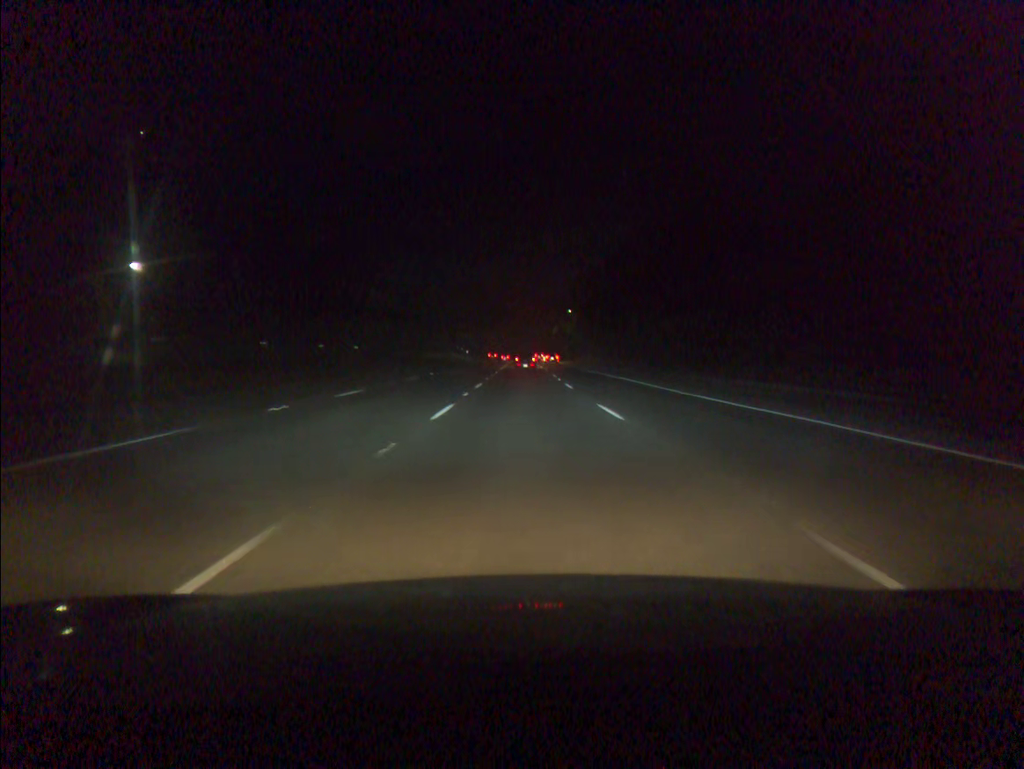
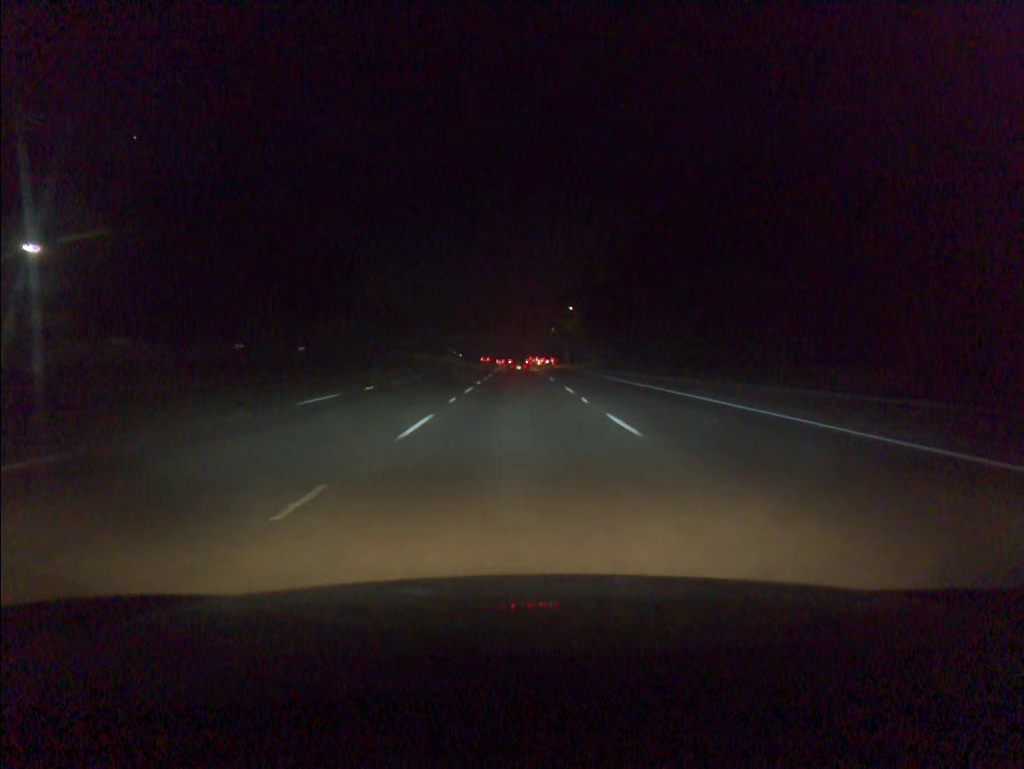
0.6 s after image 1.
(0.0, +17.9) m; 0°
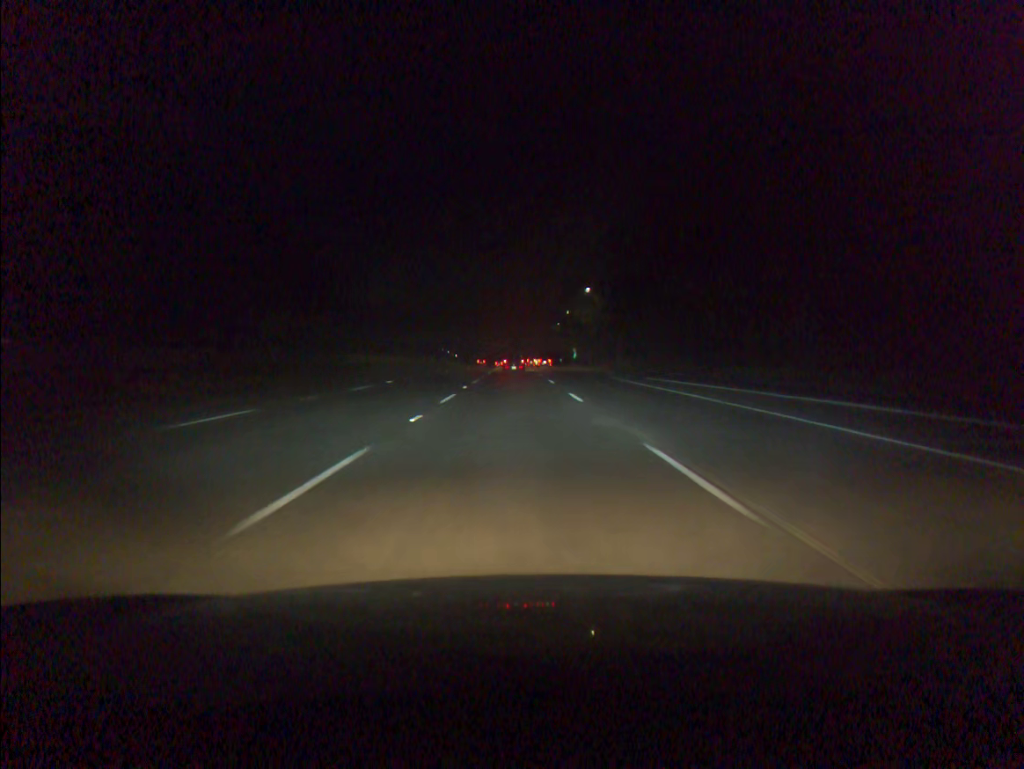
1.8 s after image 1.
(+0.1, +35.5) m; 0°
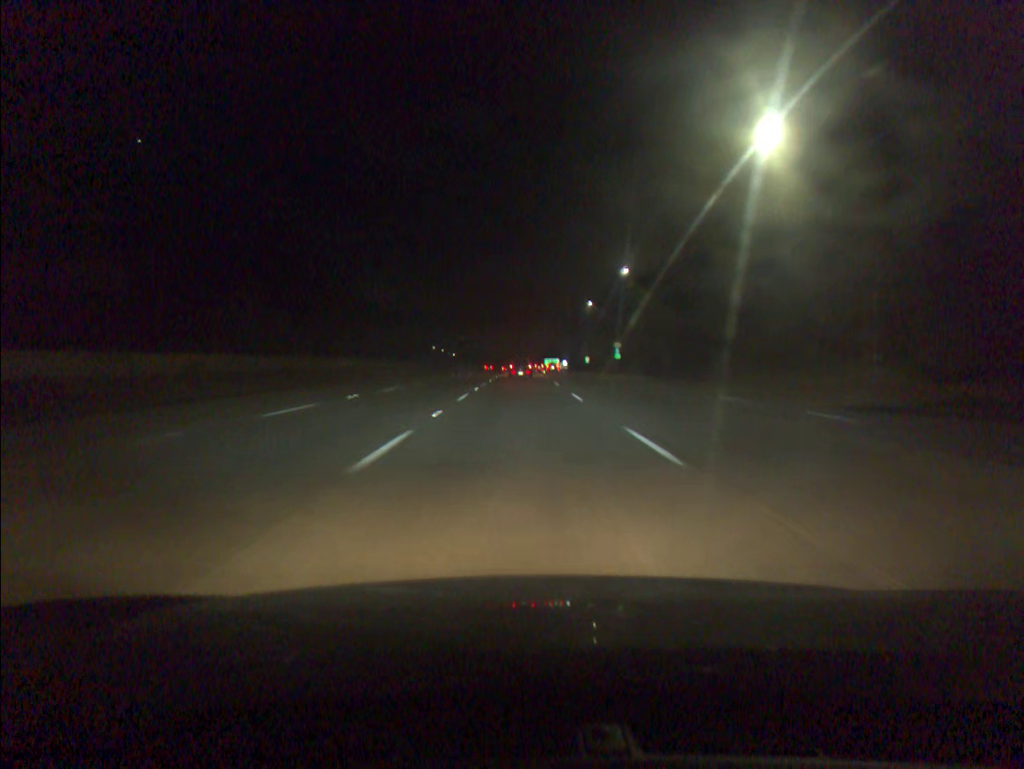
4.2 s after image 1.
(-0.6, +69.8) m; 0°
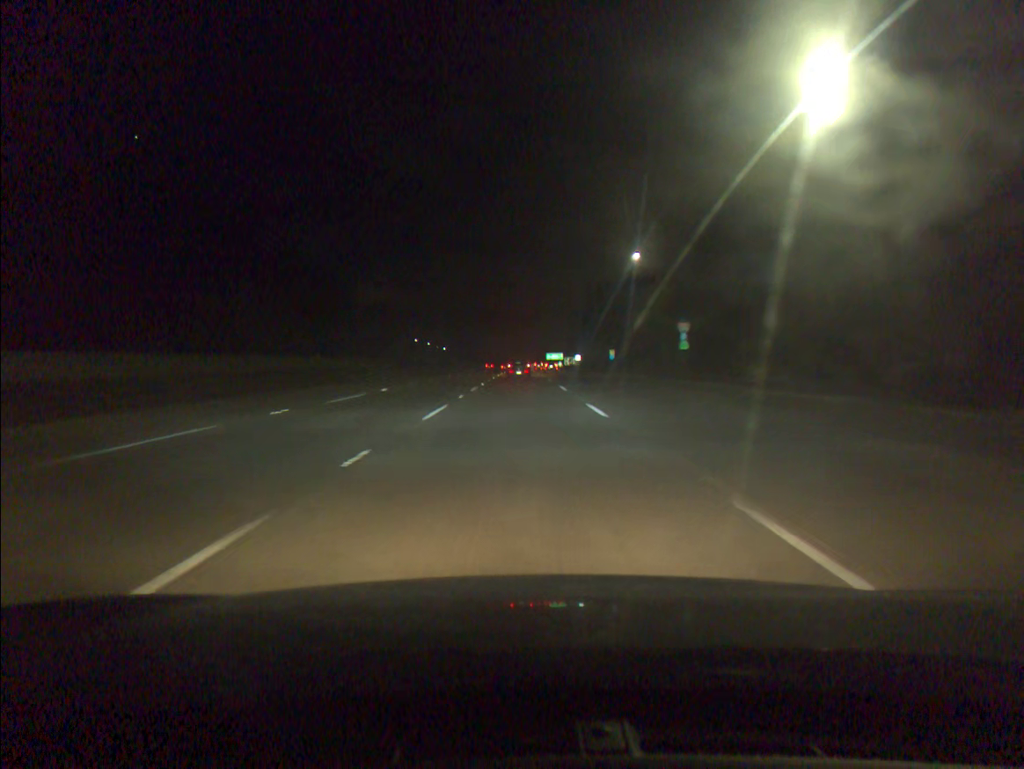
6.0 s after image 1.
(+0.2, +51.4) m; 0°
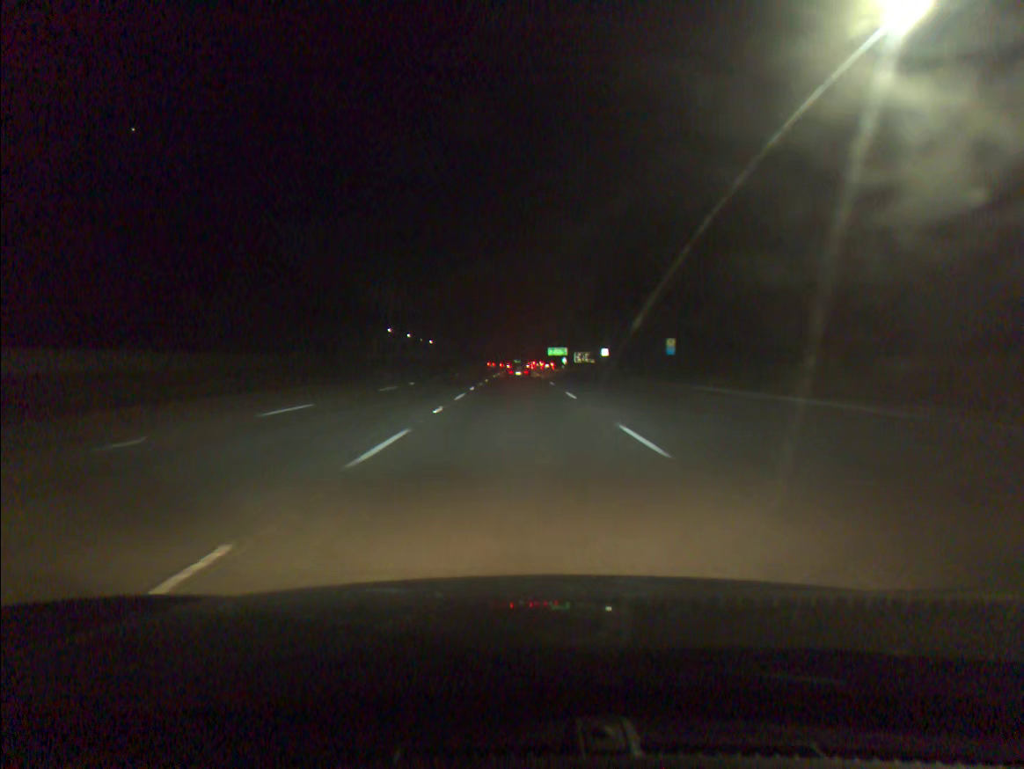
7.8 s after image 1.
(-0.1, +50.8) m; 0°
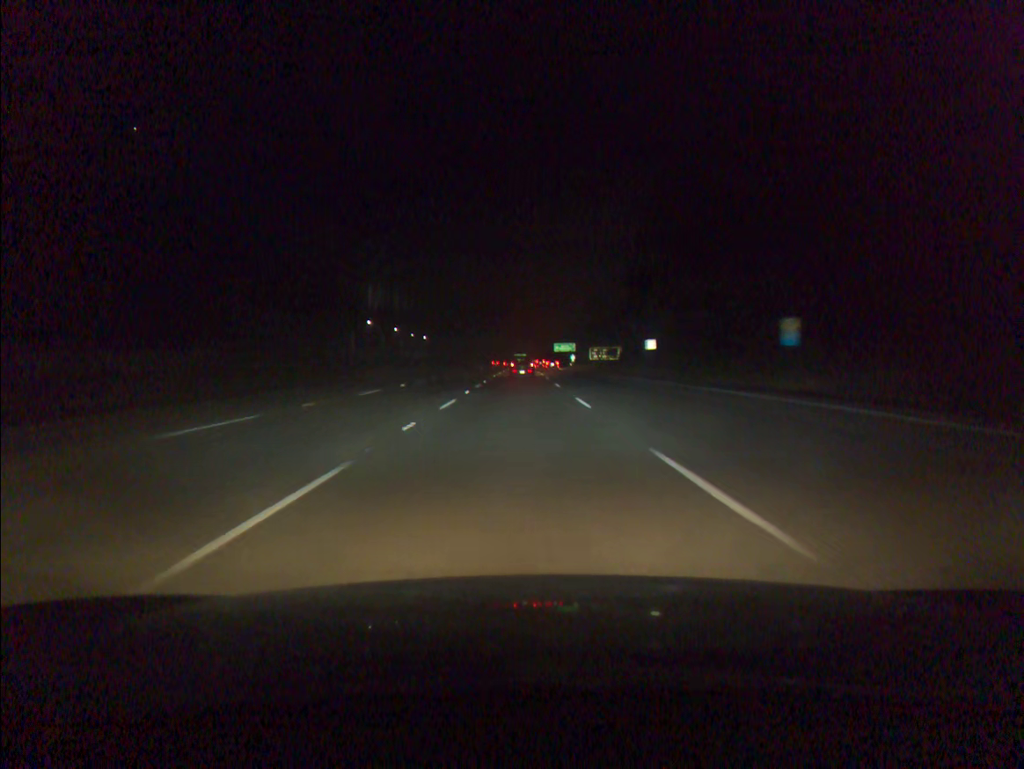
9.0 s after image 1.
(0.0, +33.6) m; 0°
